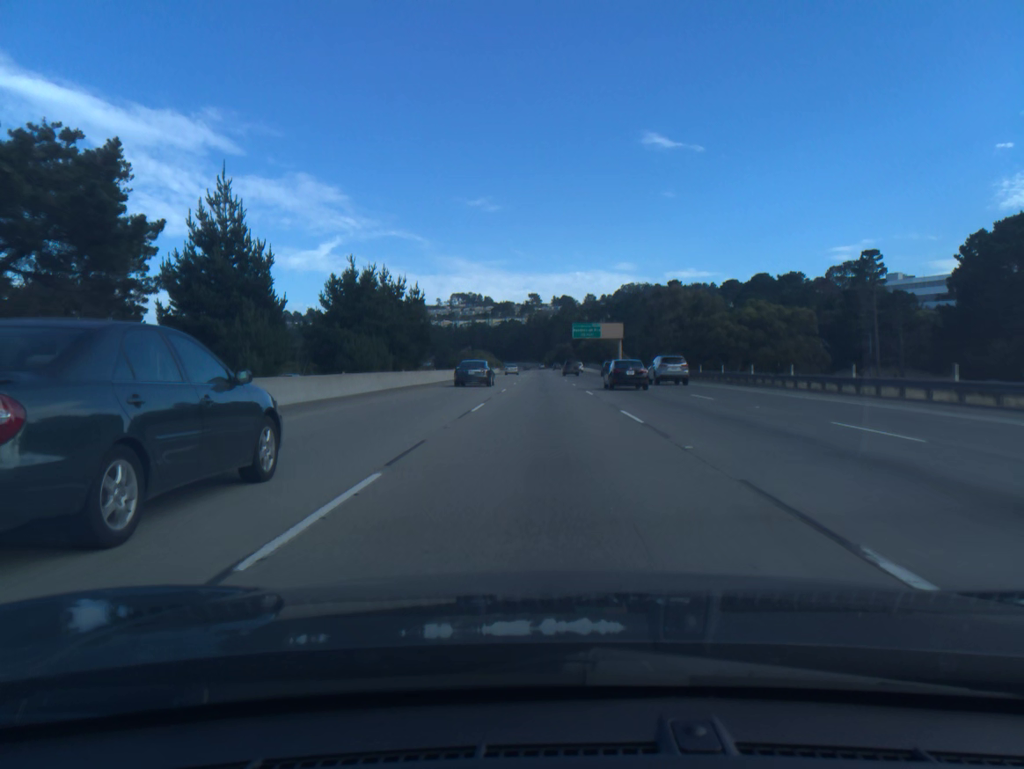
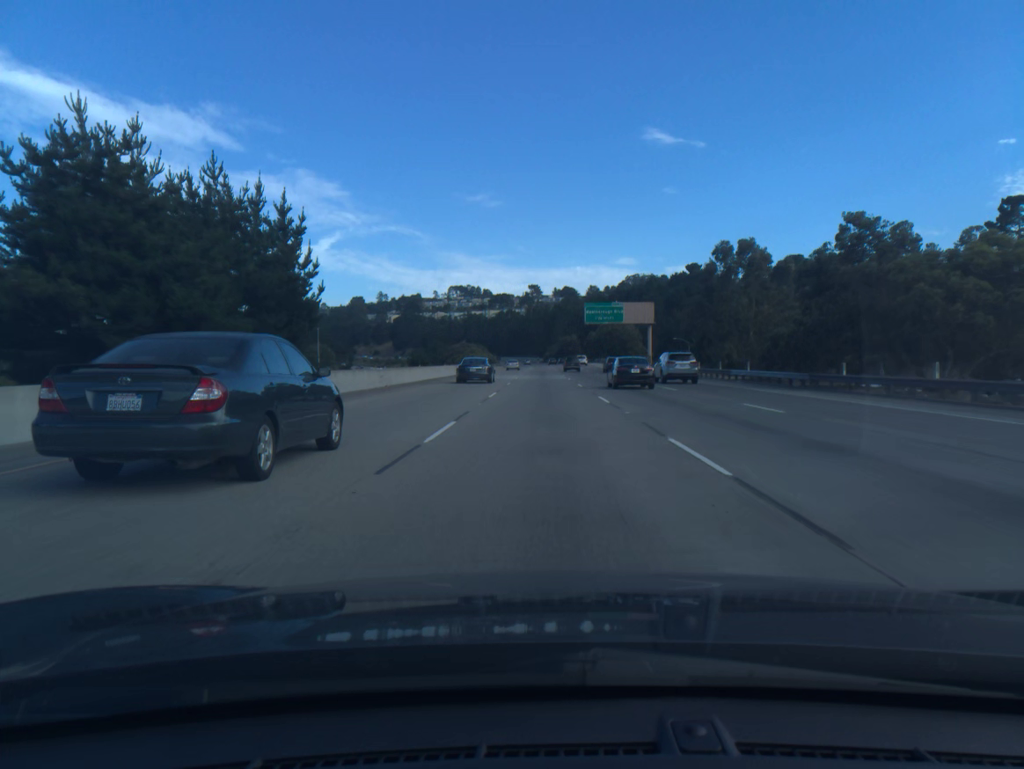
(0.0, +37.0) m; 0°
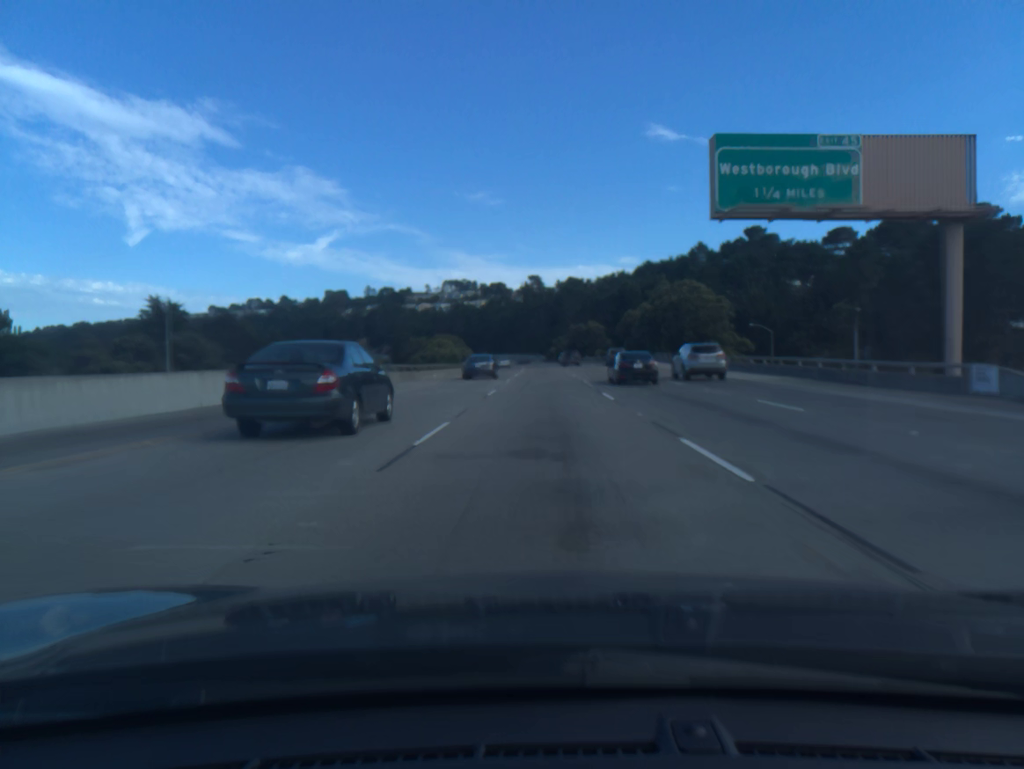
(-0.1, +74.0) m; 0°
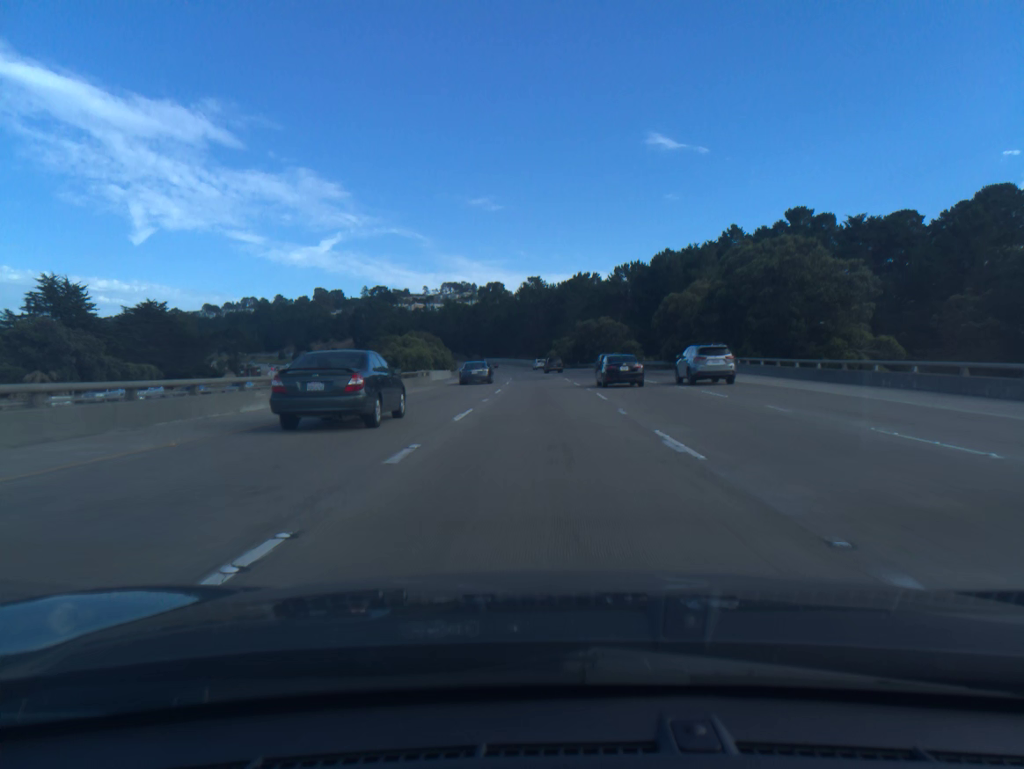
(0.0, +36.8) m; 0°
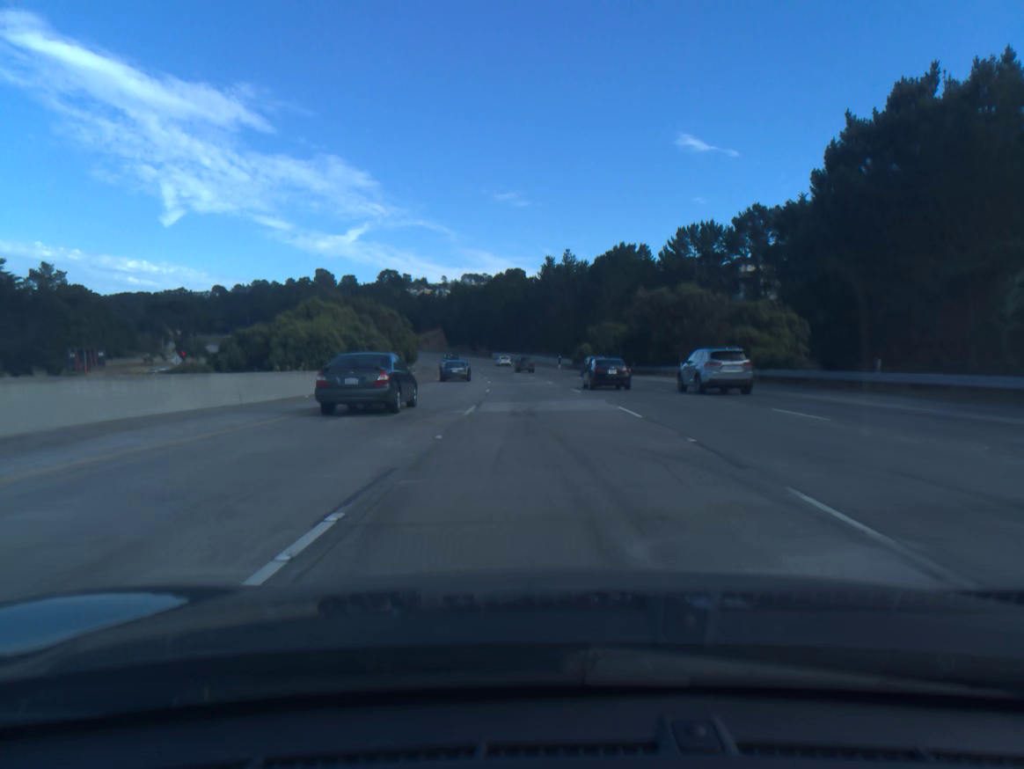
(-0.5, +55.0) m; -1°
